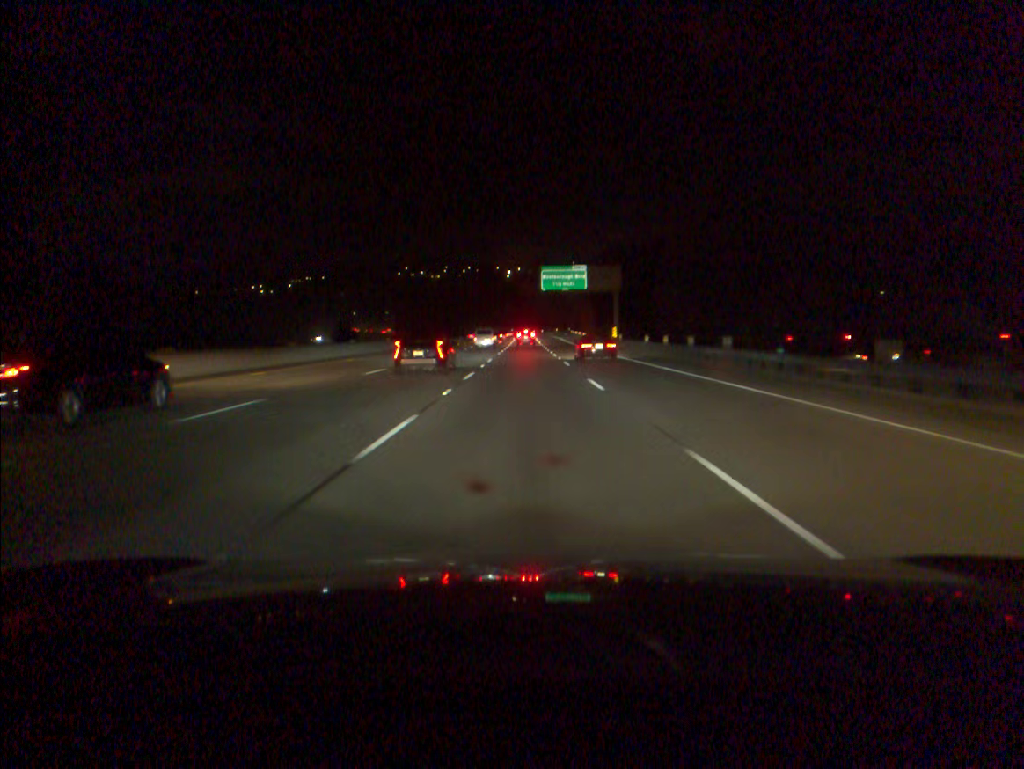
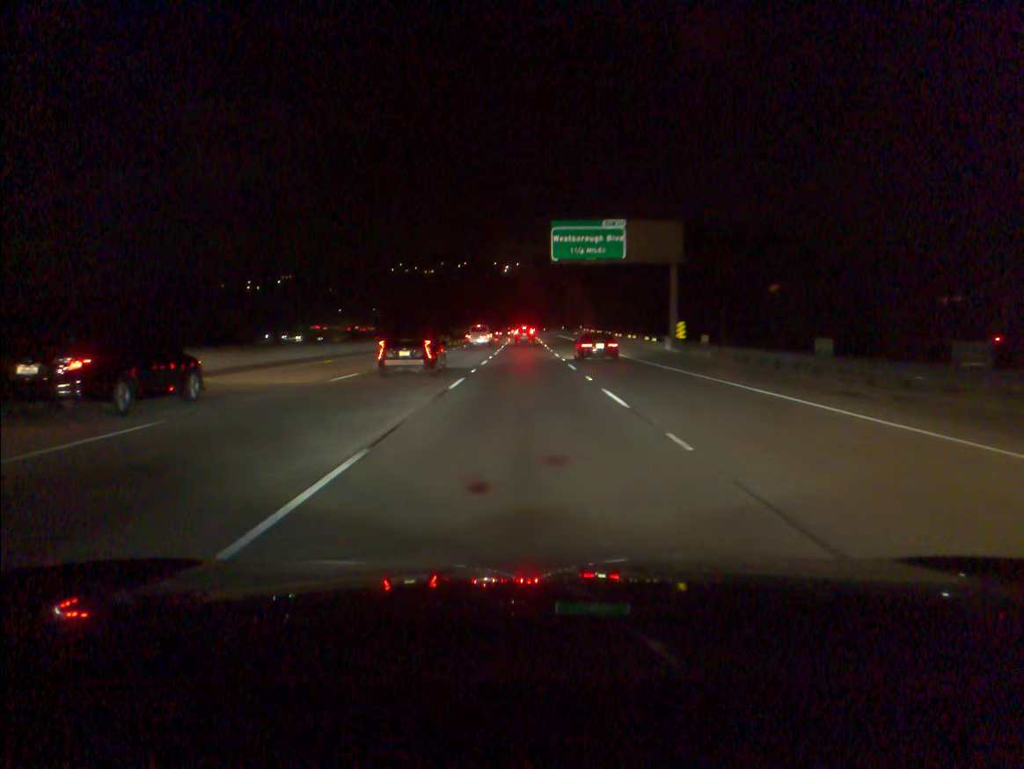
(0.0, +33.7) m; 0°
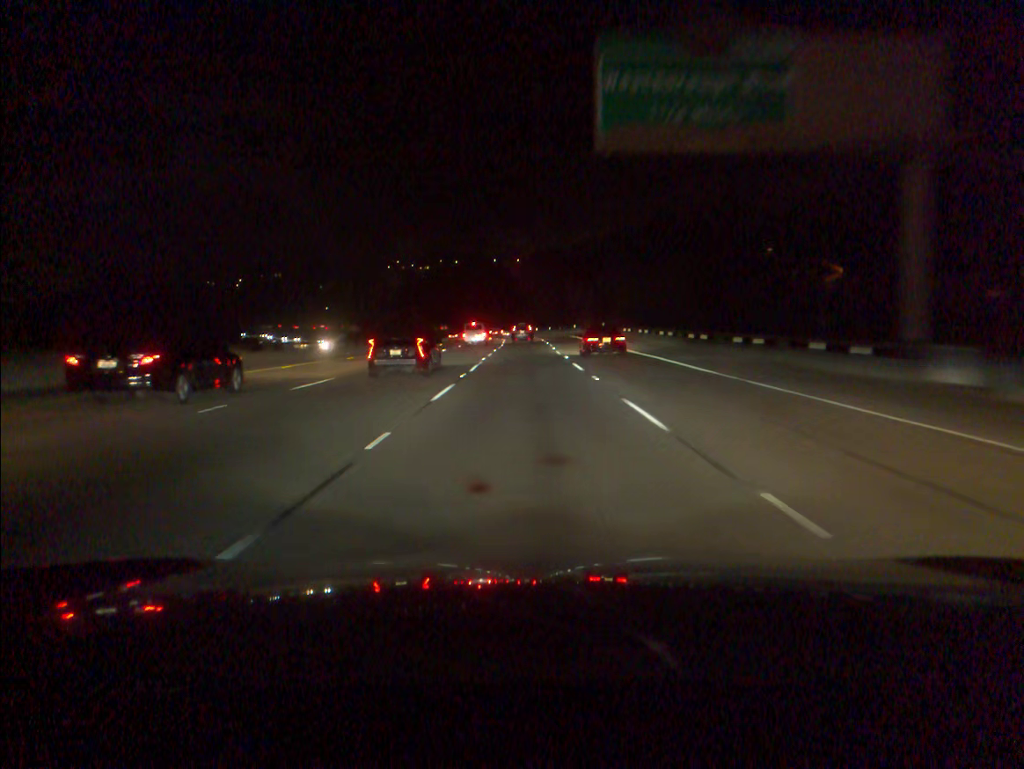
(0.0, +33.0) m; 0°
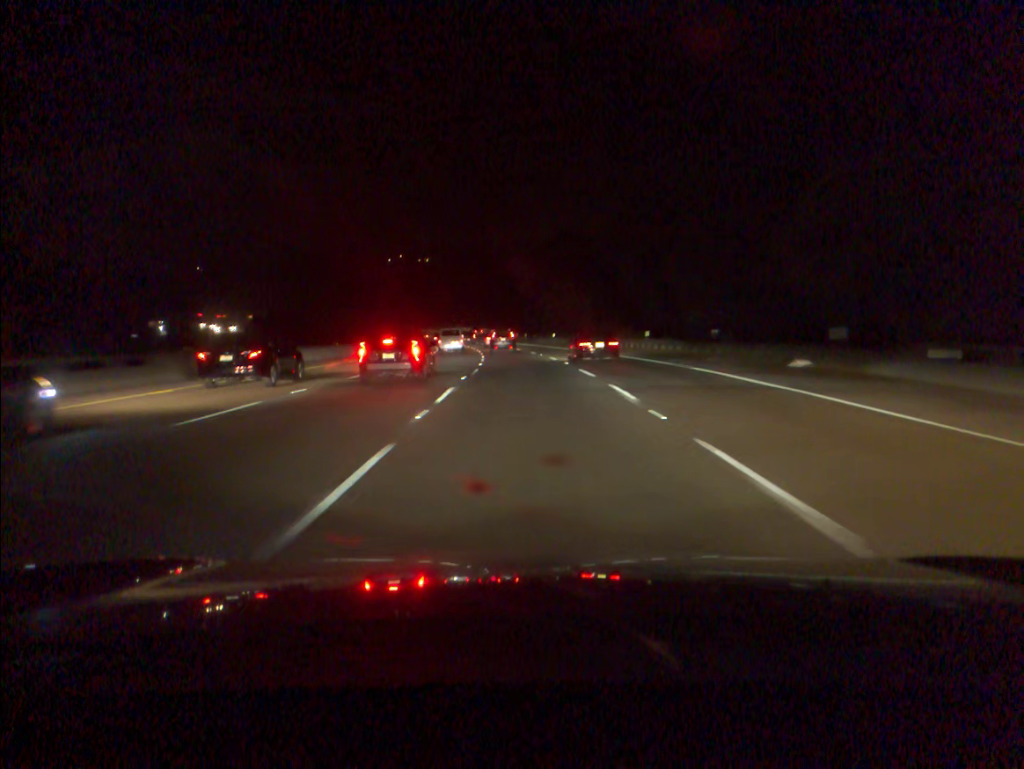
(-0.3, +62.8) m; -1°
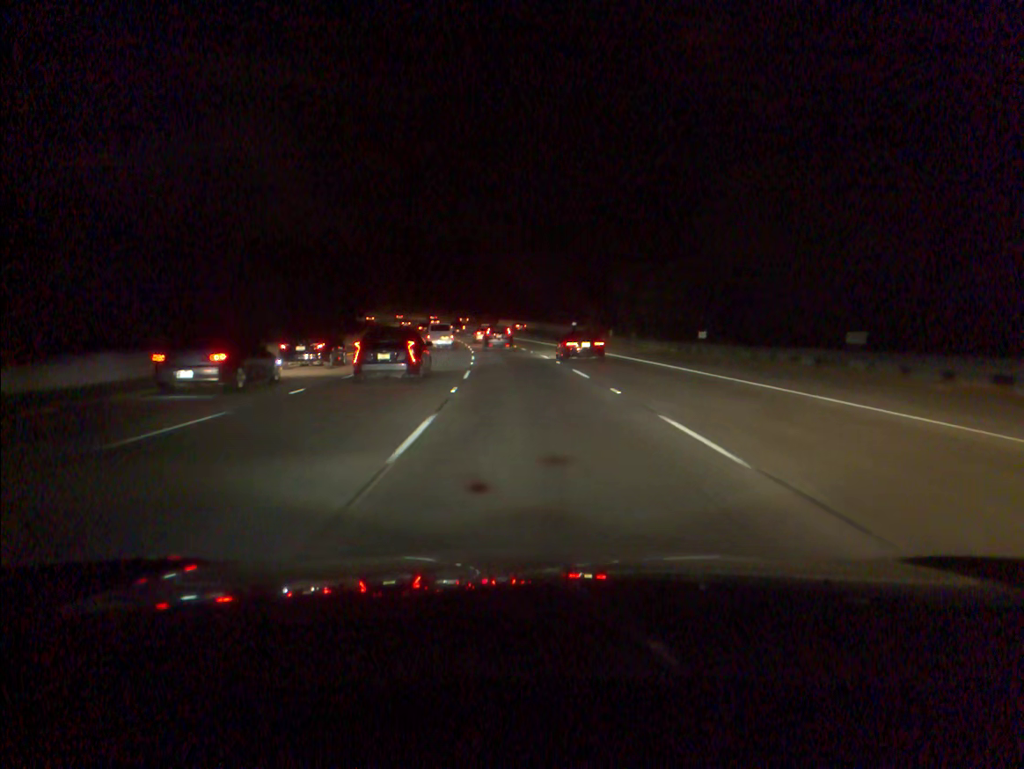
(-1.8, +59.5) m; -4°
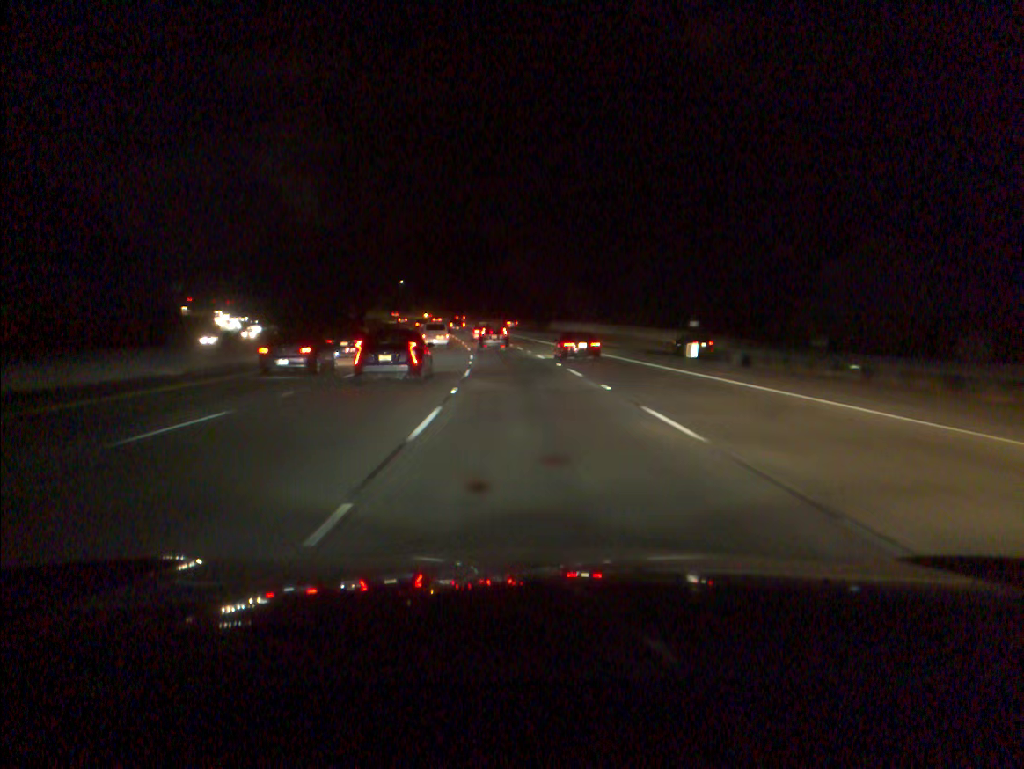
(-1.4, +43.4) m; -4°
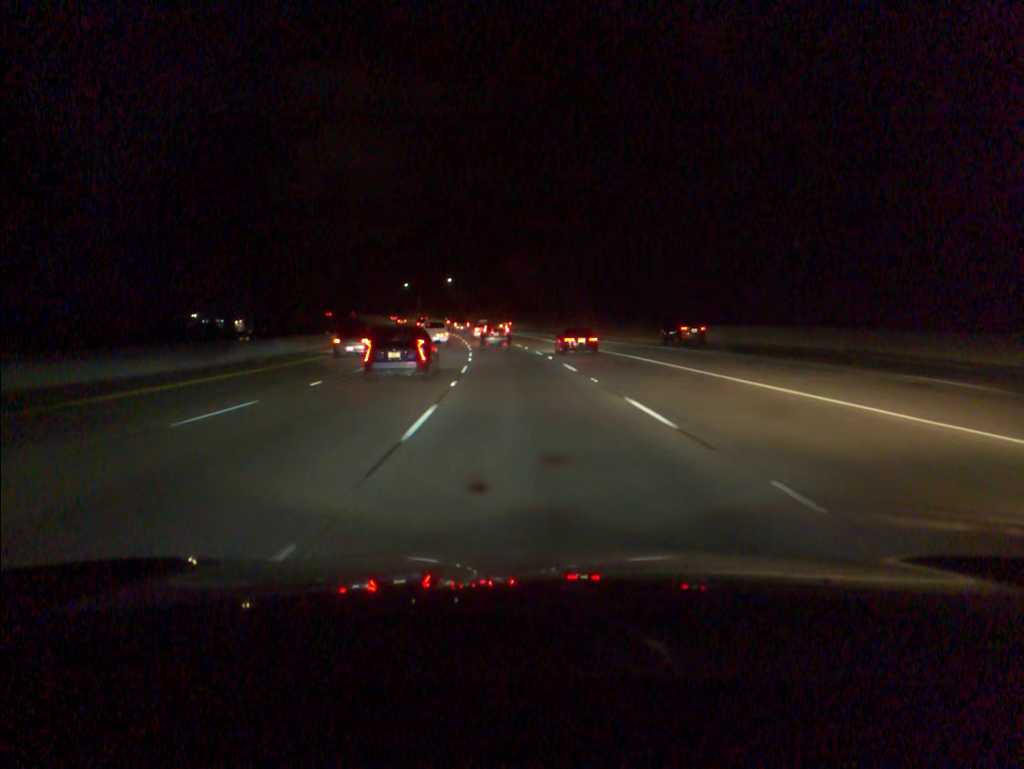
(-2.6, +56.9) m; -5°
